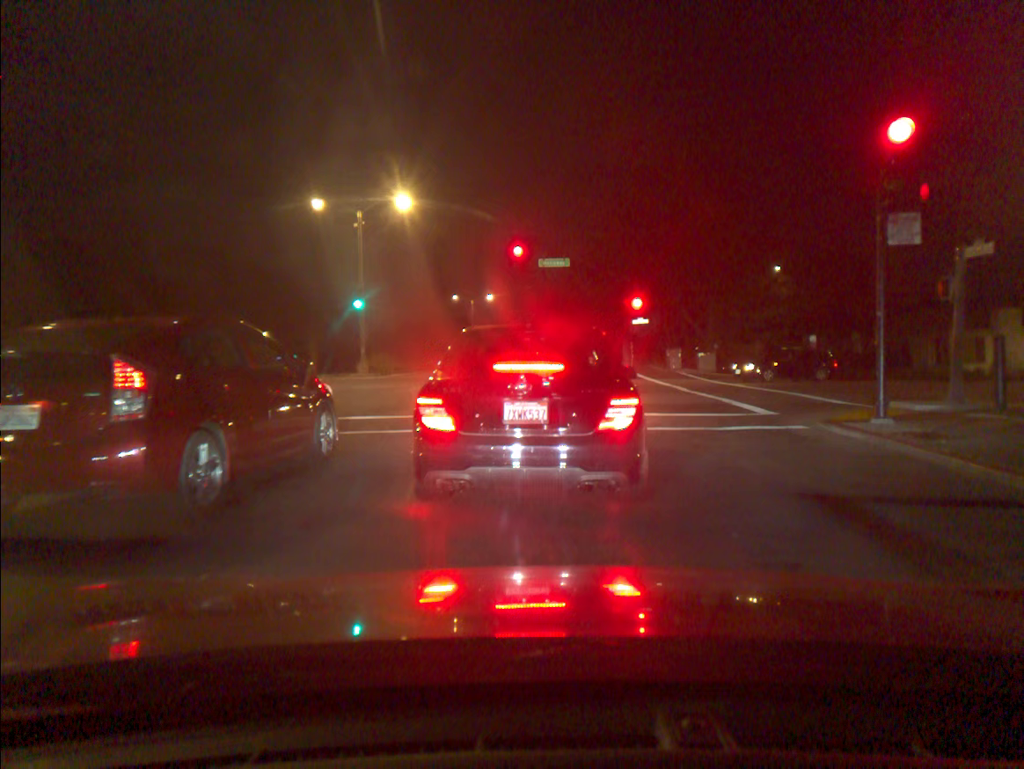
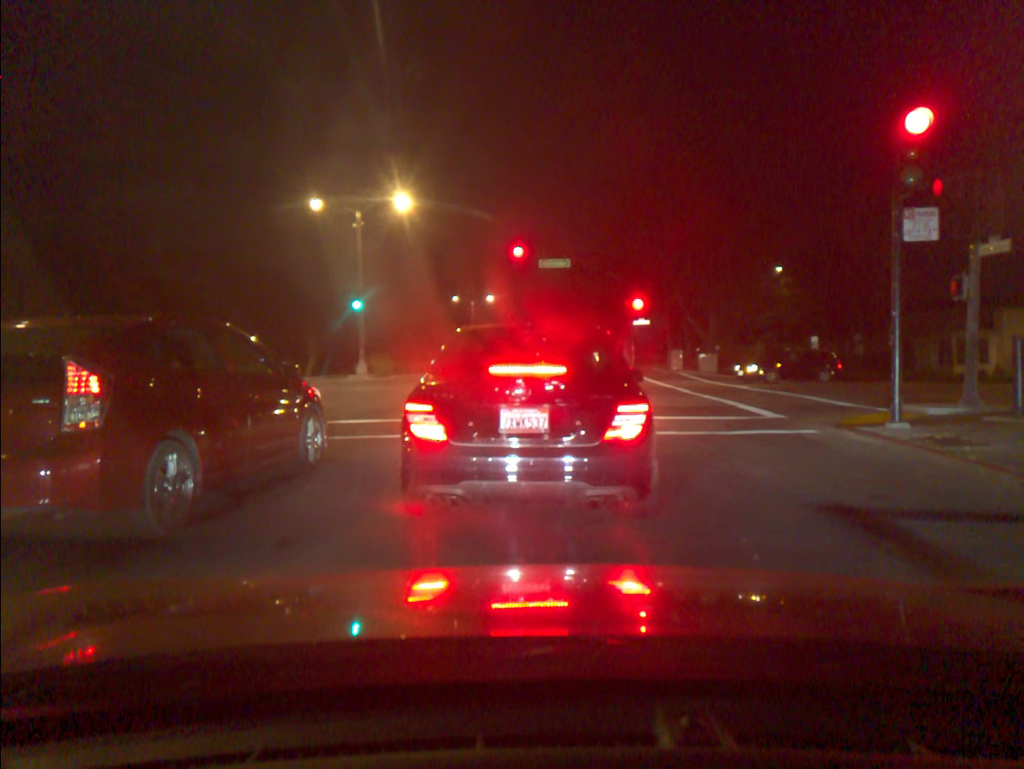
(0.0, +0.5) m; 0°
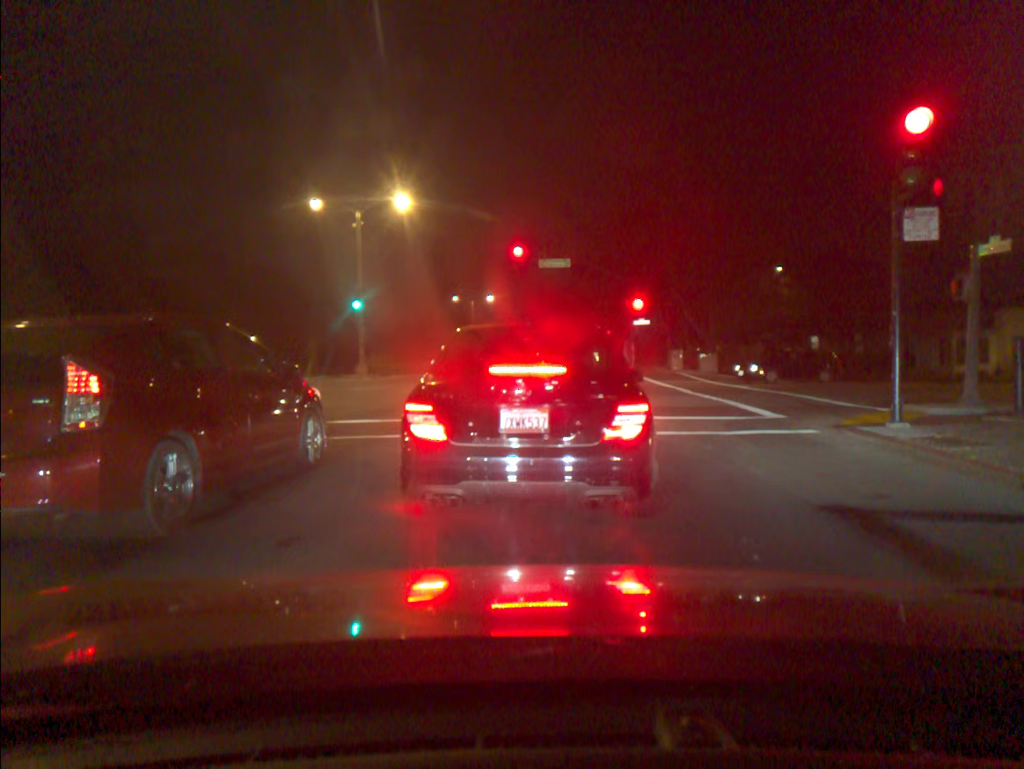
(0.0, 0.0) m; 0°
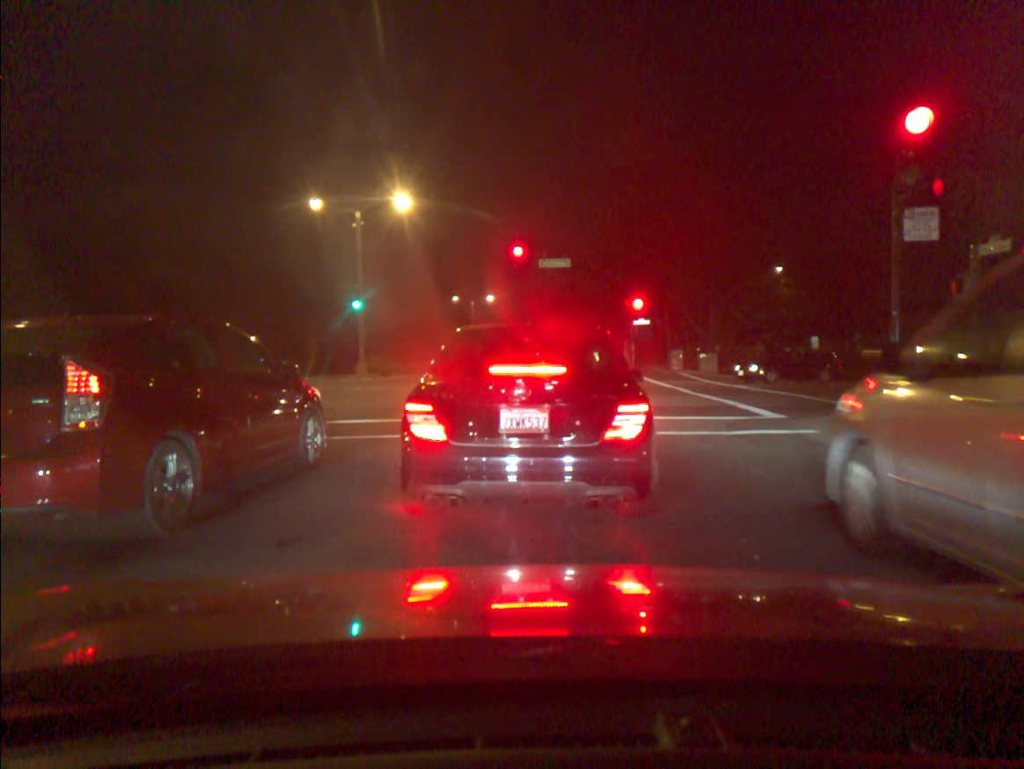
(0.0, 0.0) m; 0°
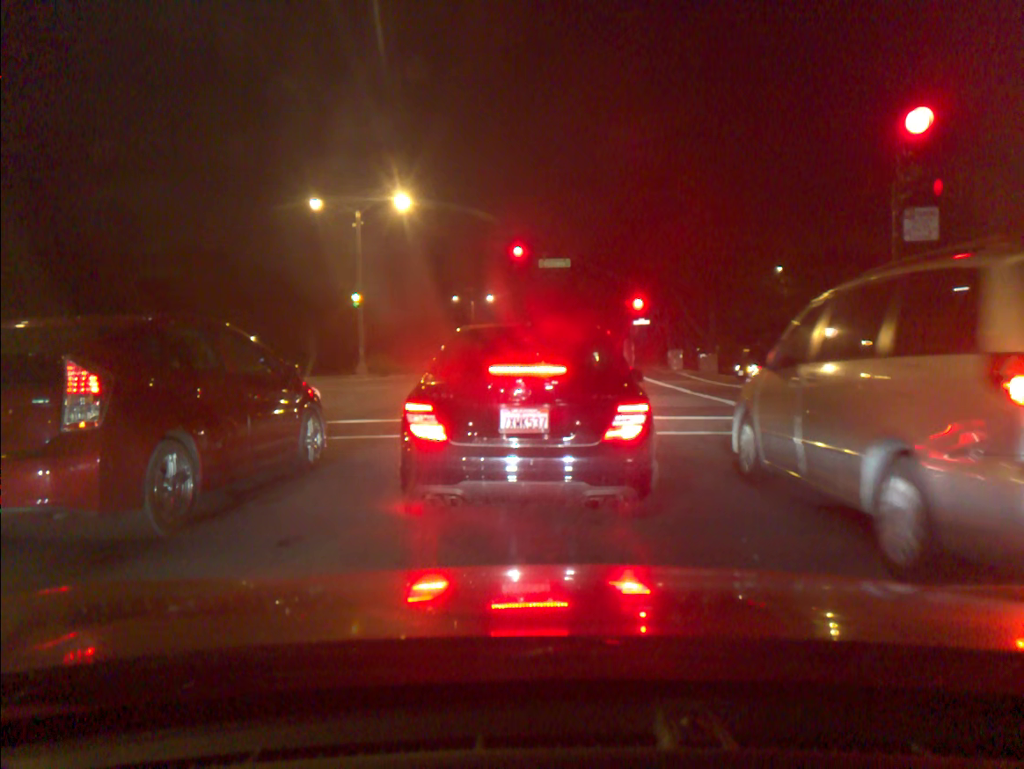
(0.0, 0.0) m; 0°
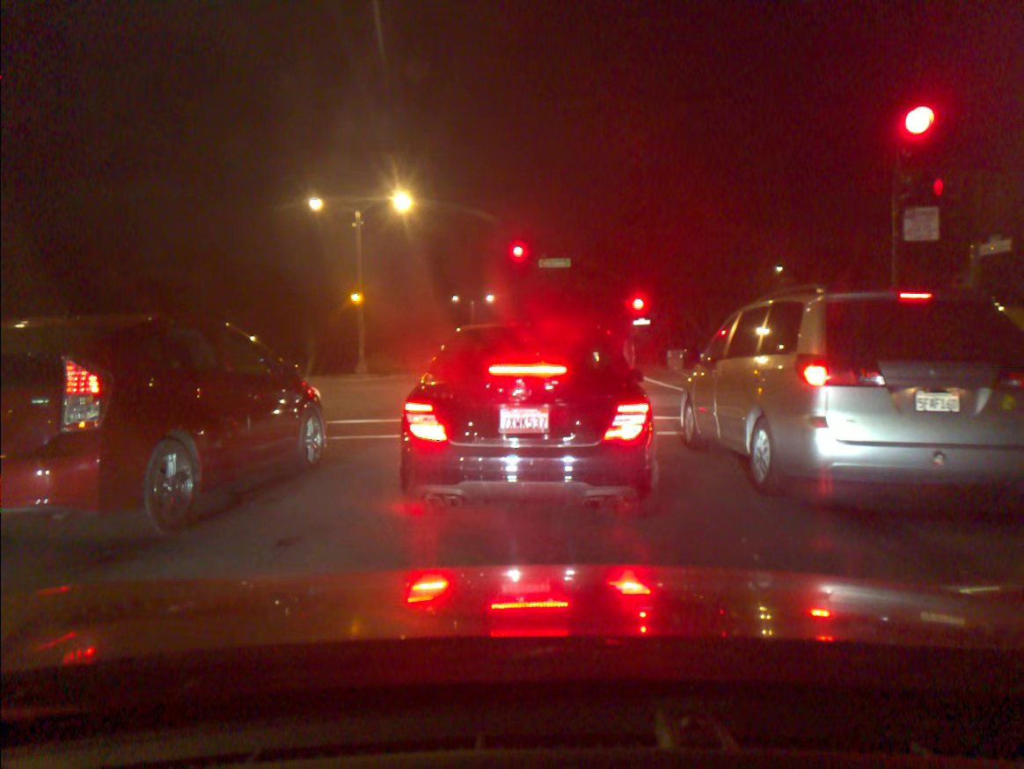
(0.0, 0.0) m; 0°
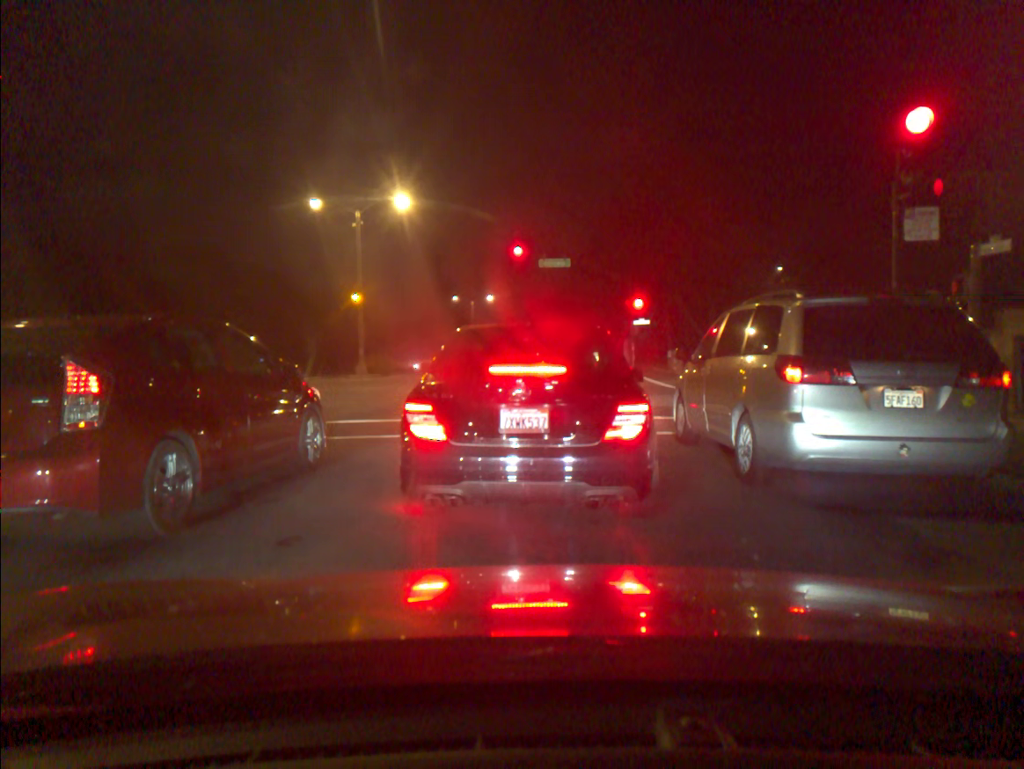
(0.0, 0.0) m; 0°
